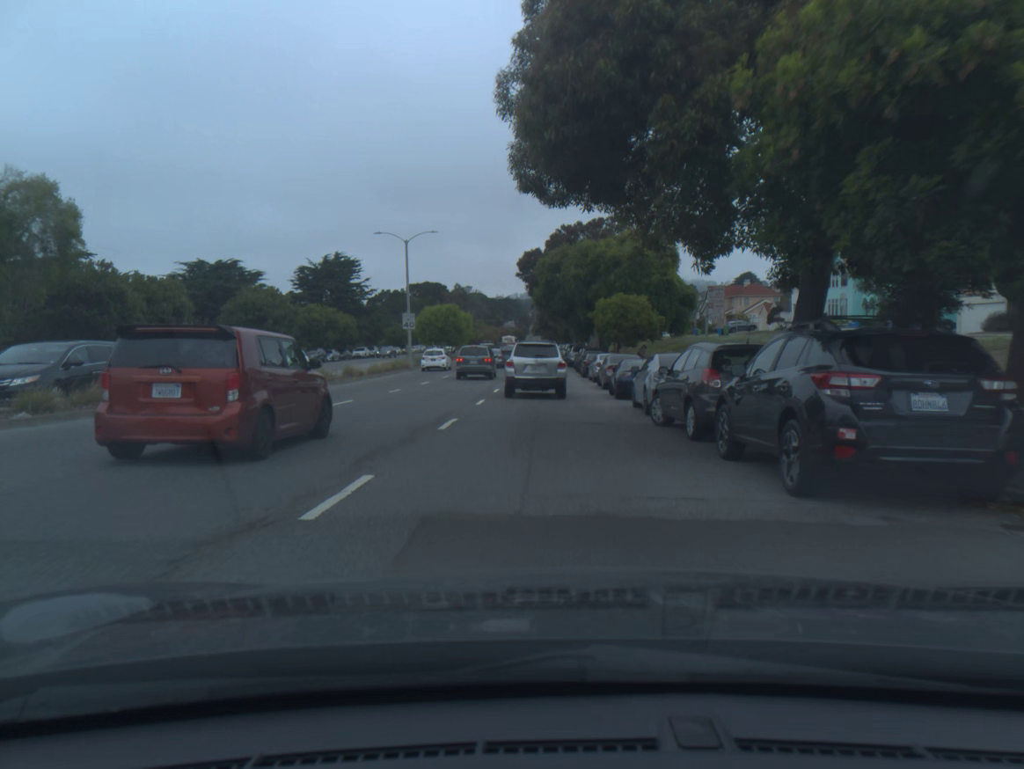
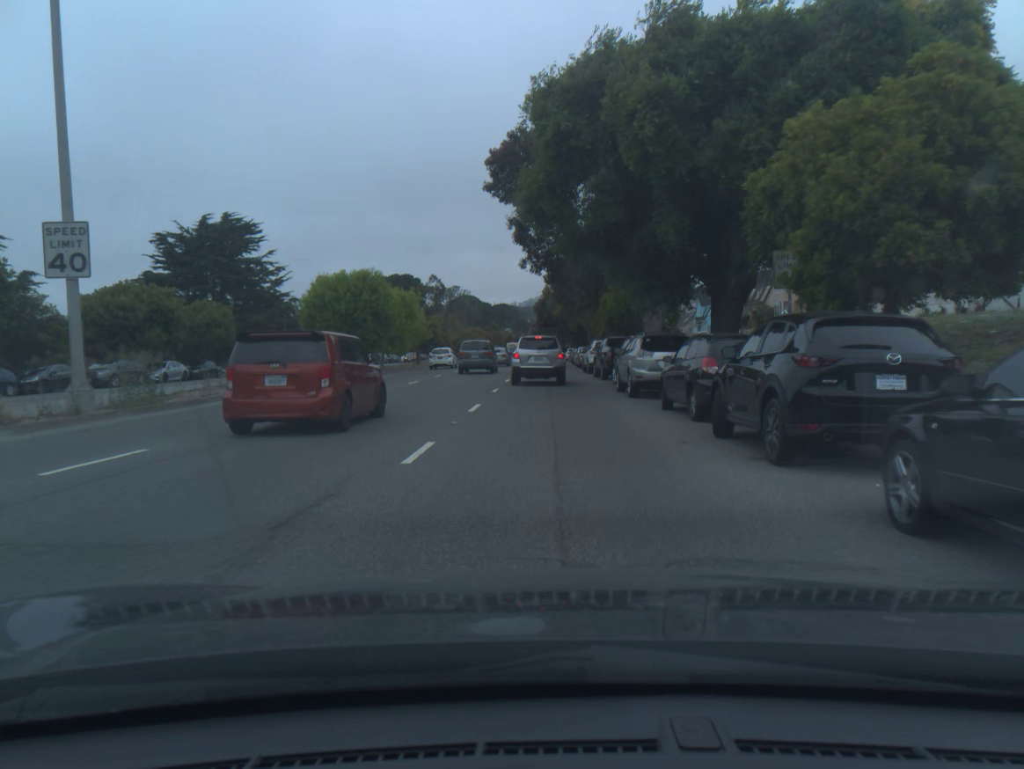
(-0.1, +40.9) m; 0°
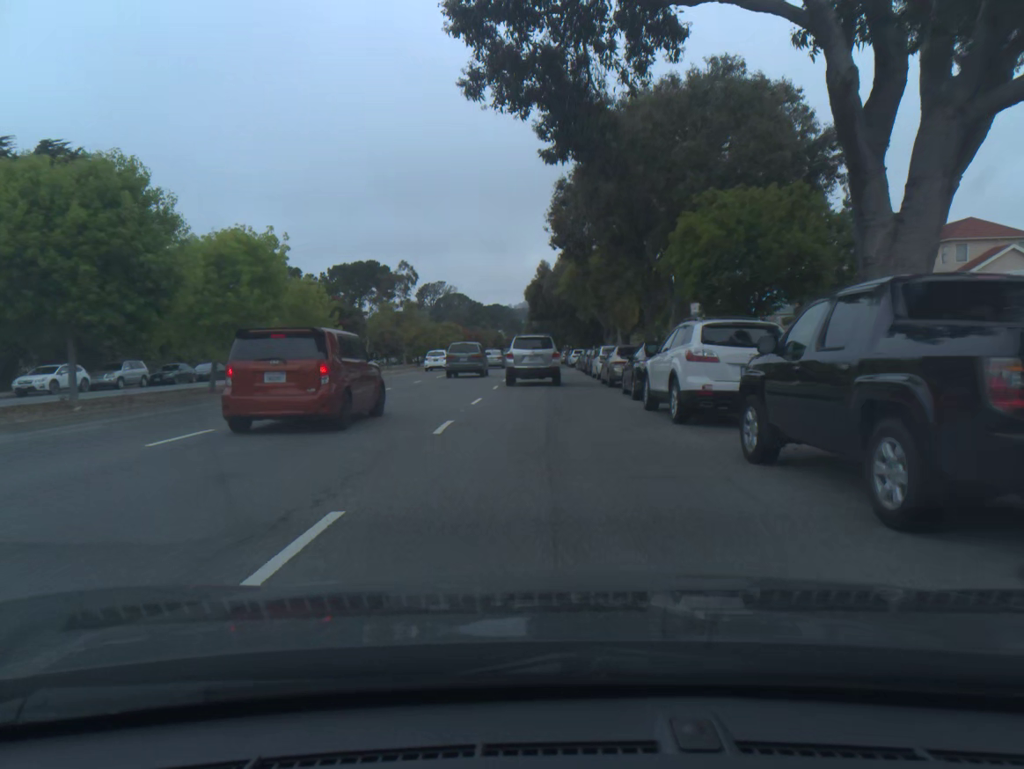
(0.0, +26.9) m; 0°
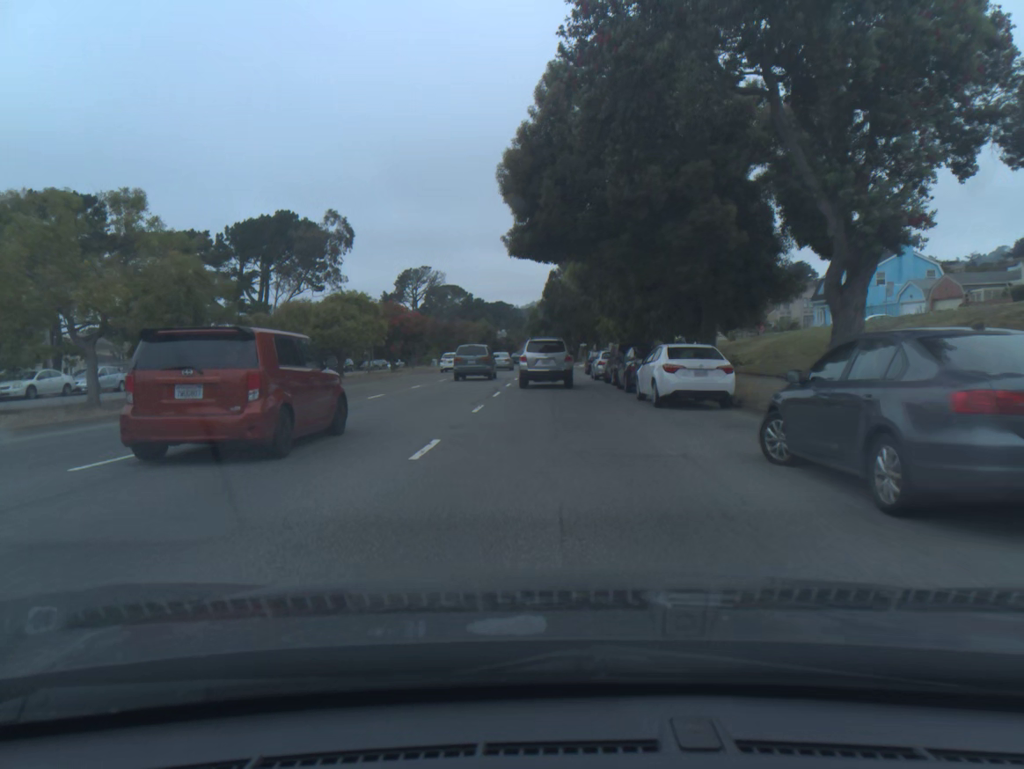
(-0.1, +45.9) m; -1°
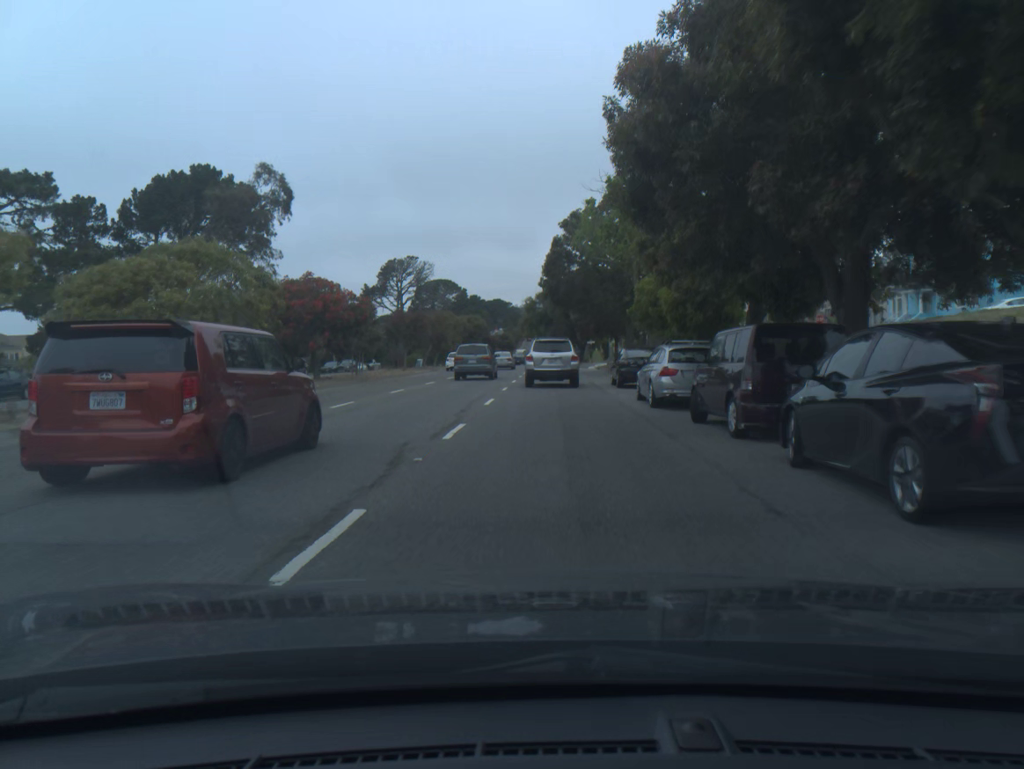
(0.0, +19.0) m; 0°
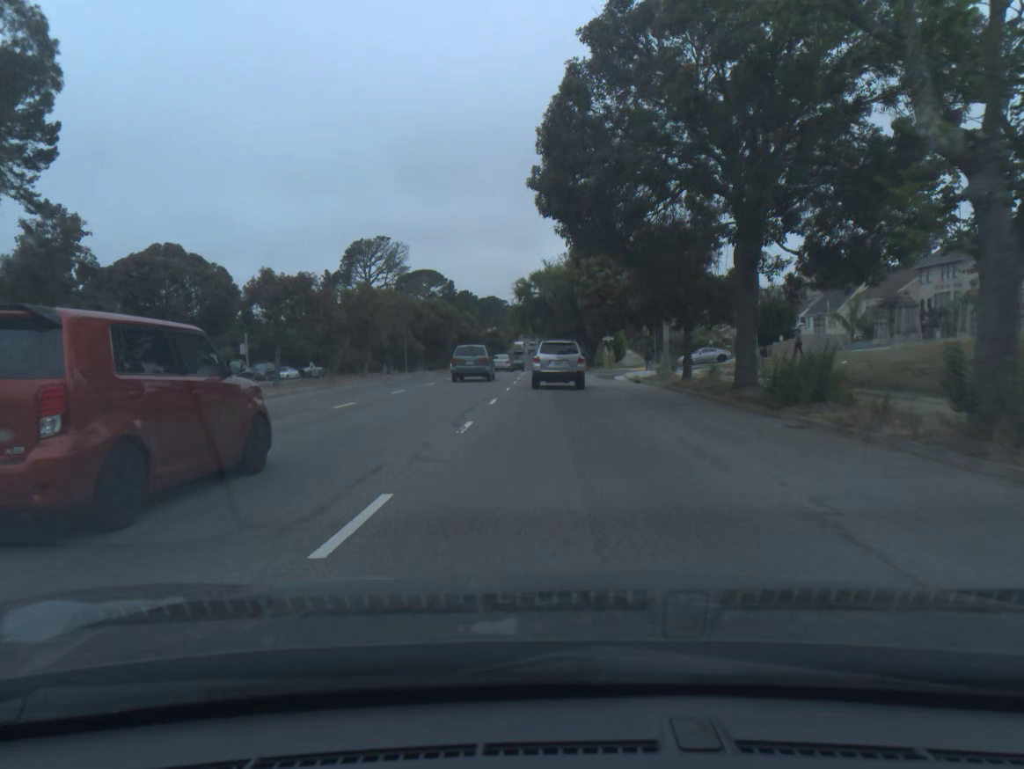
(+0.1, +28.8) m; 0°
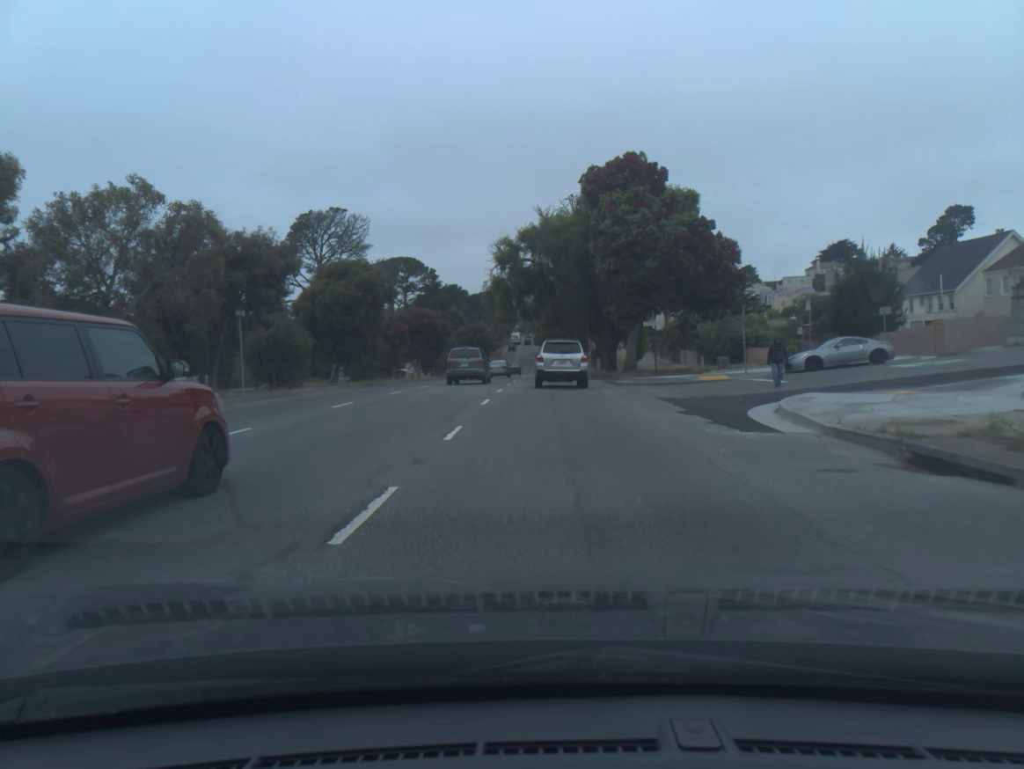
(+0.1, +29.2) m; 0°
